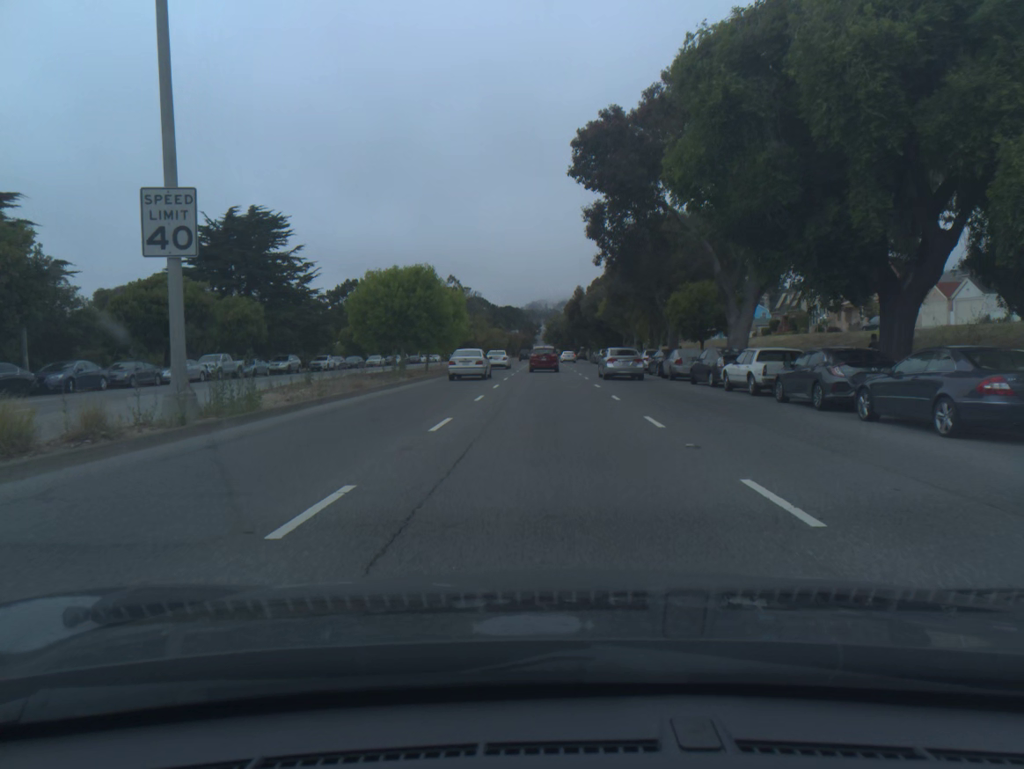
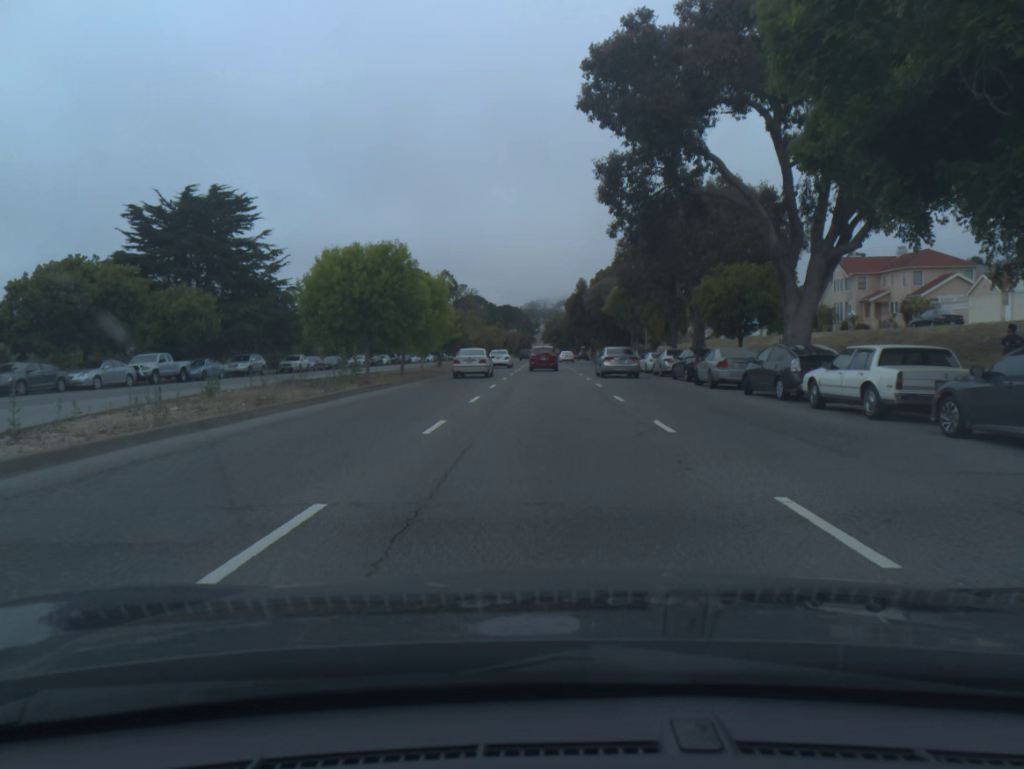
(0.0, +8.4) m; 0°
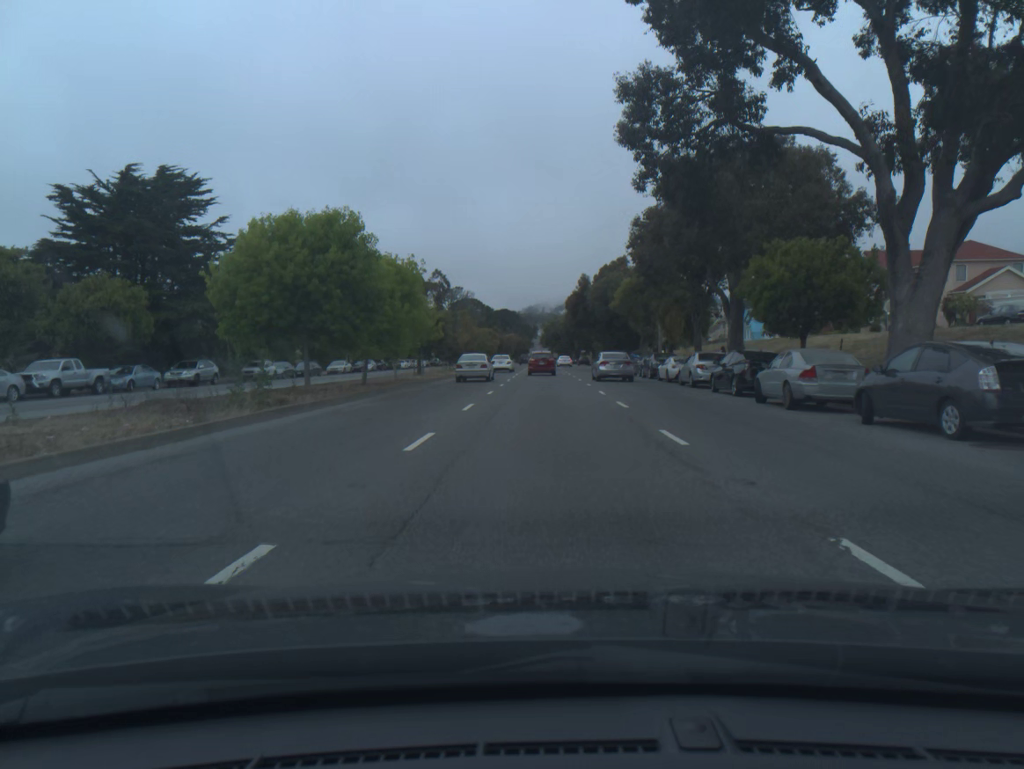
(0.0, +8.6) m; 0°
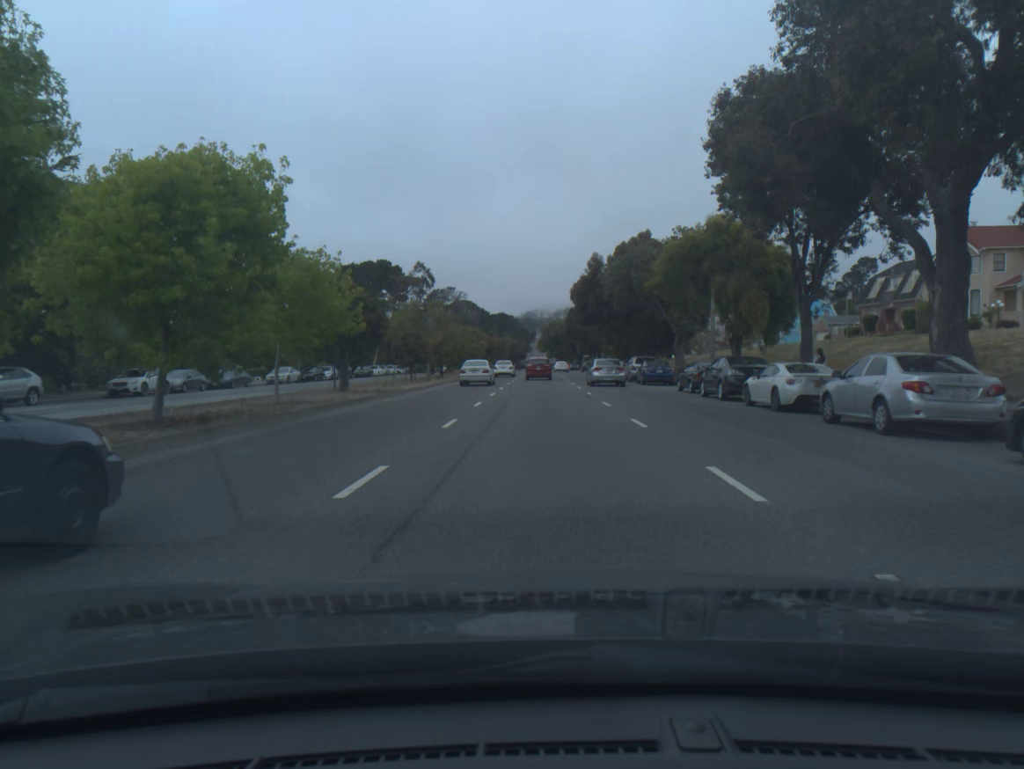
(0.0, +17.8) m; 0°
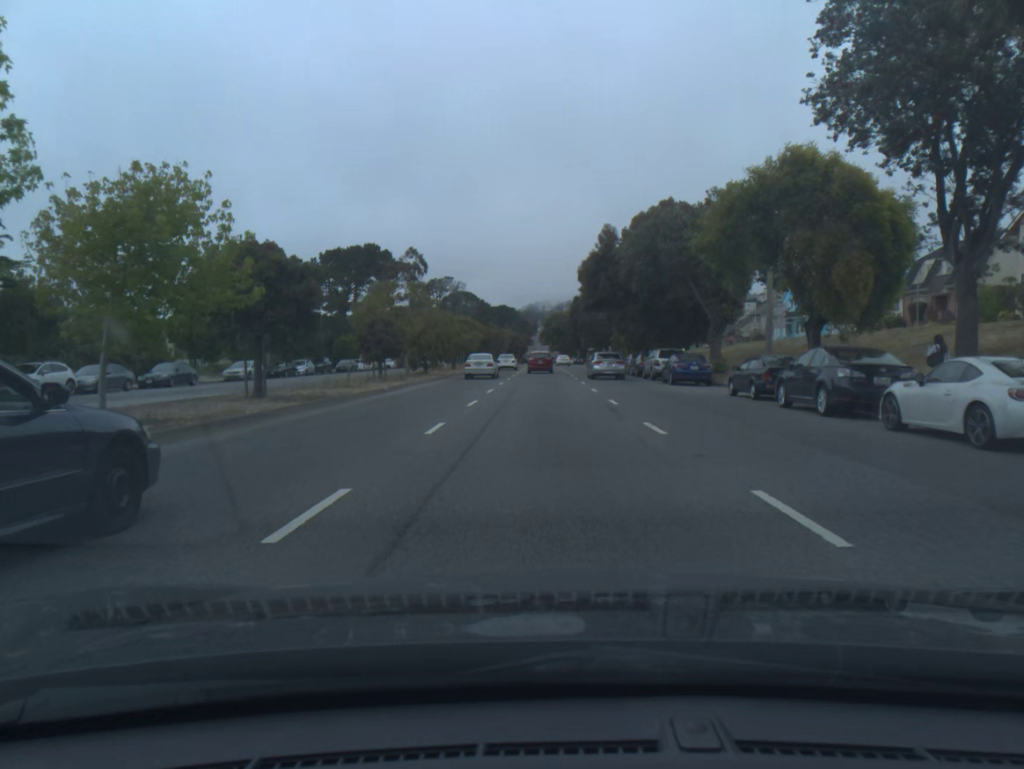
(0.0, +9.2) m; 0°
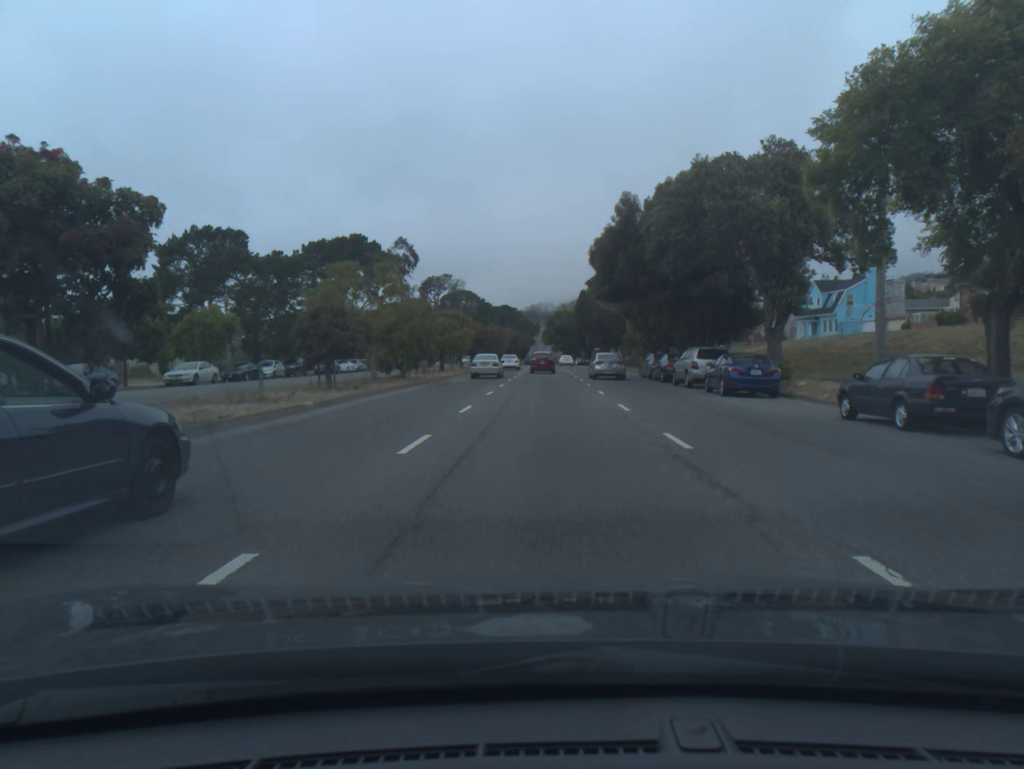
(0.0, +9.4) m; 0°
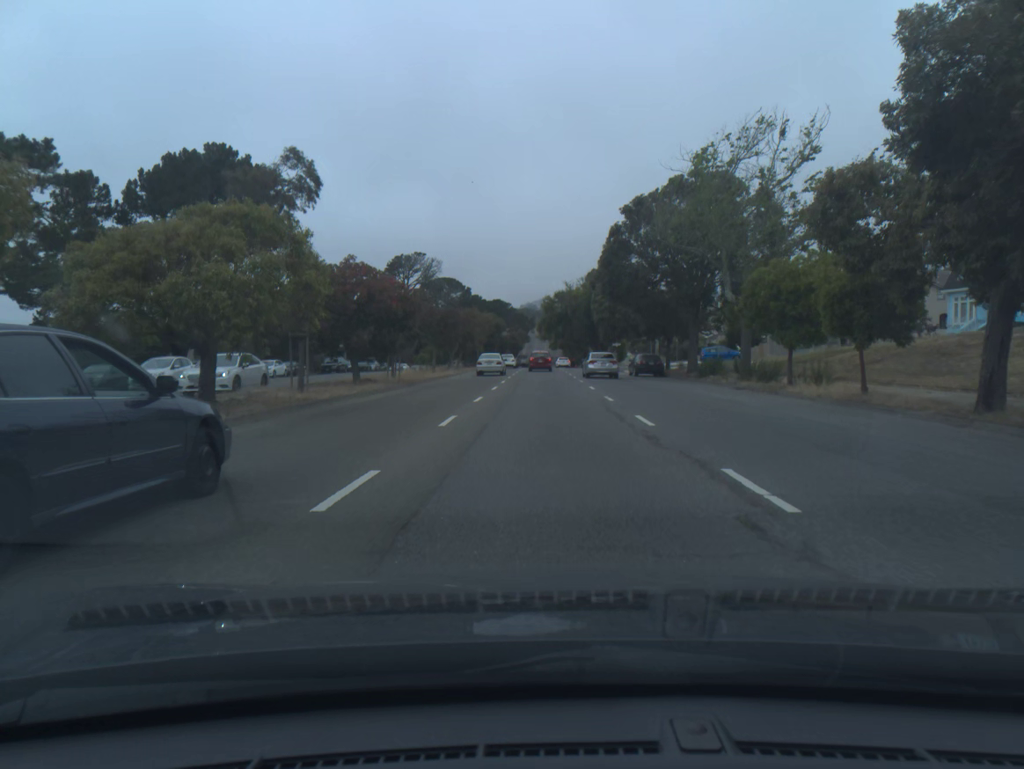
(0.0, +39.9) m; 0°
